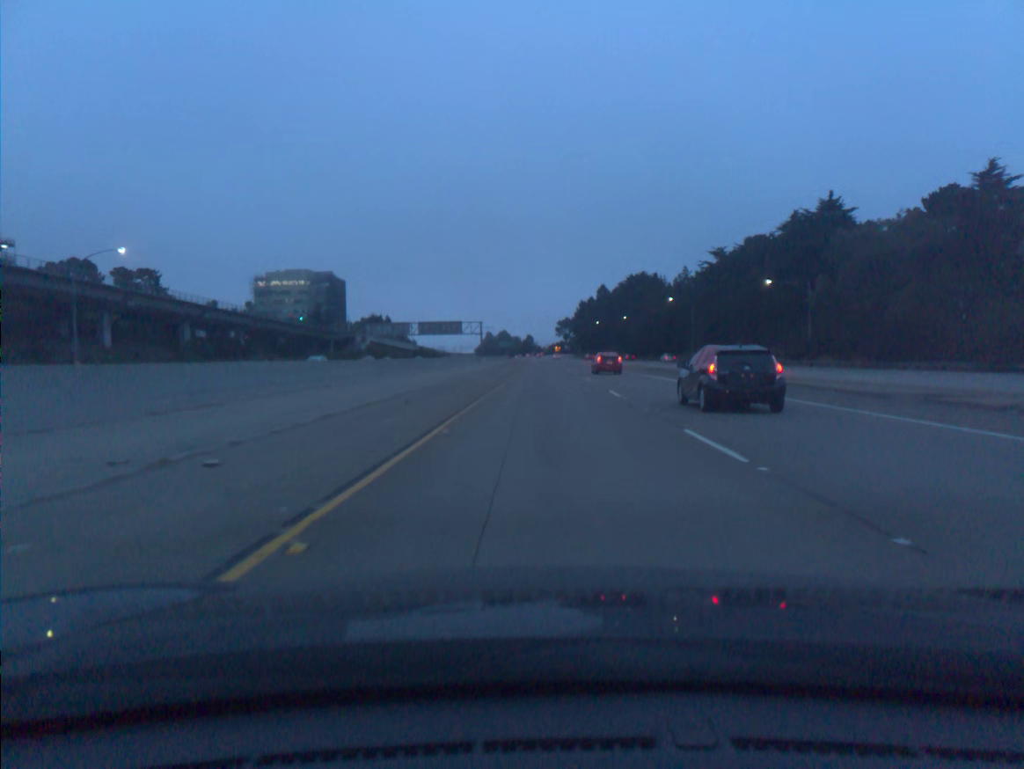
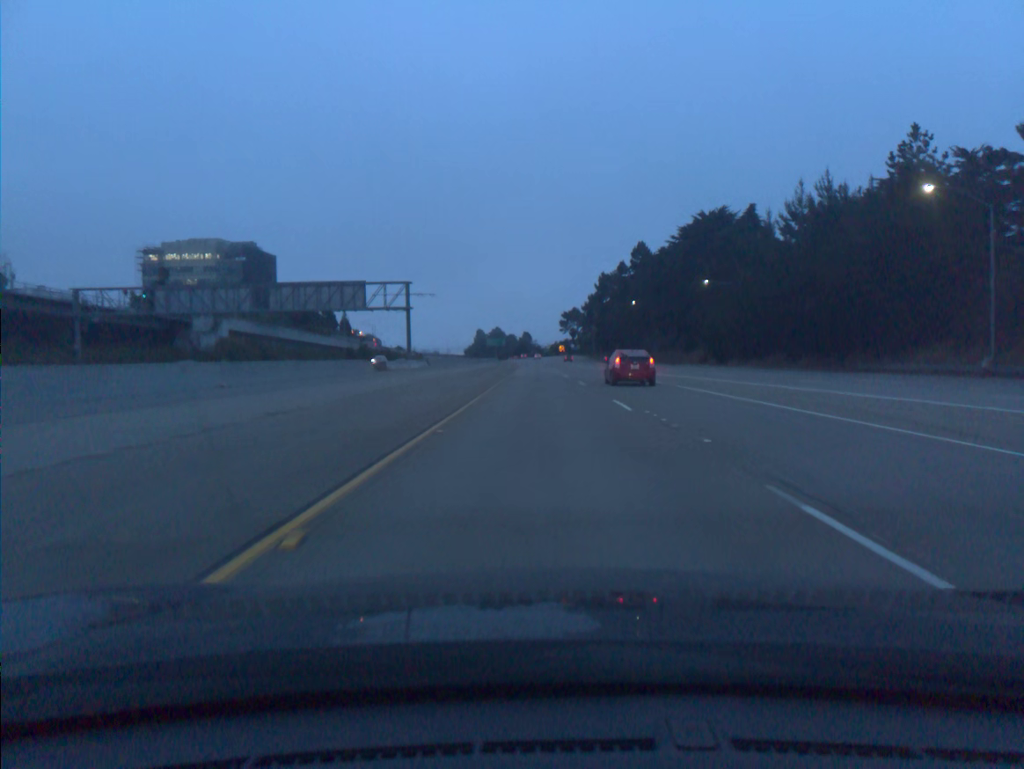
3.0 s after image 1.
(+0.3, +94.8) m; 0°
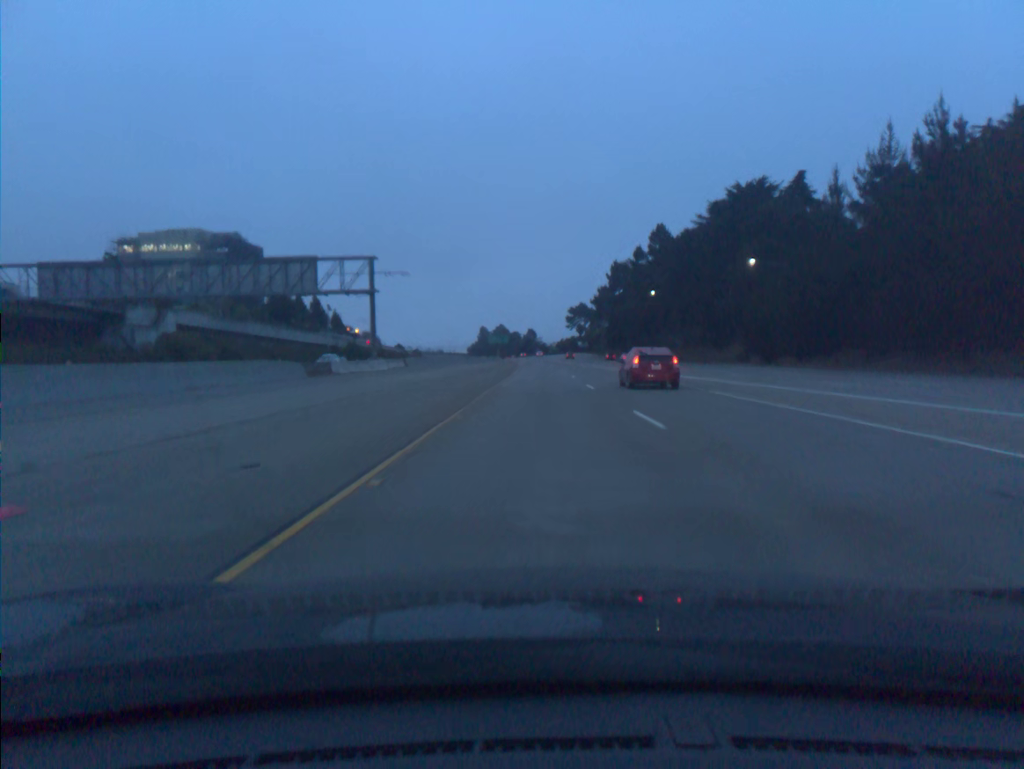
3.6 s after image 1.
(-0.1, +19.3) m; 0°
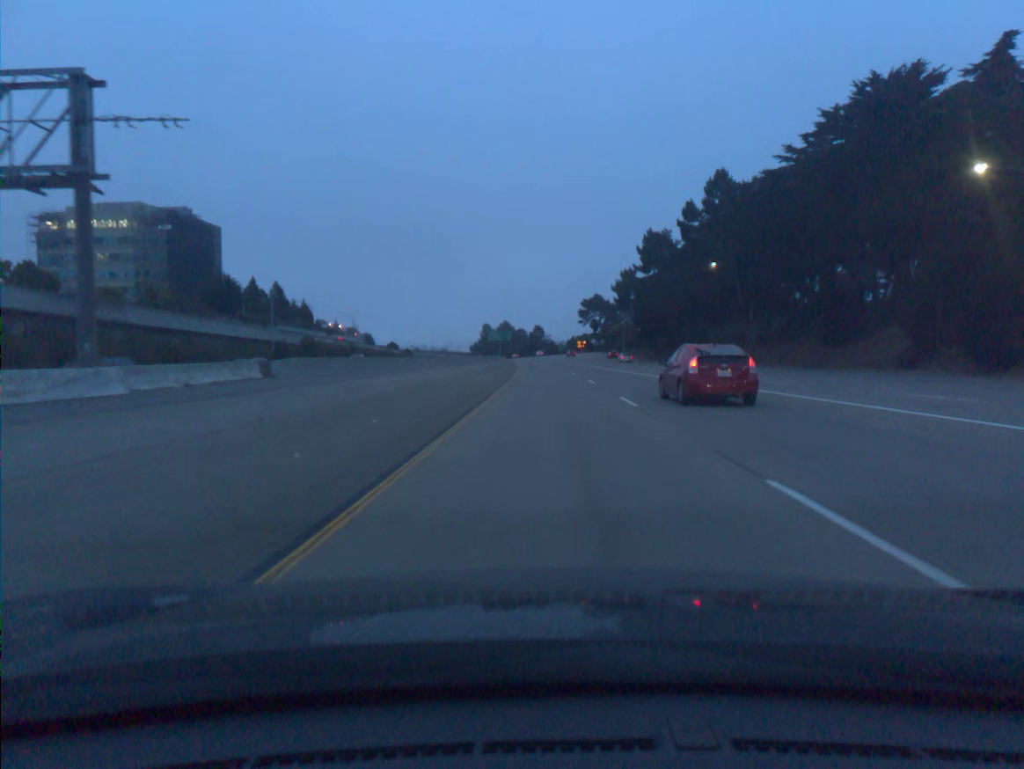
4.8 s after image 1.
(-0.3, +38.7) m; -1°
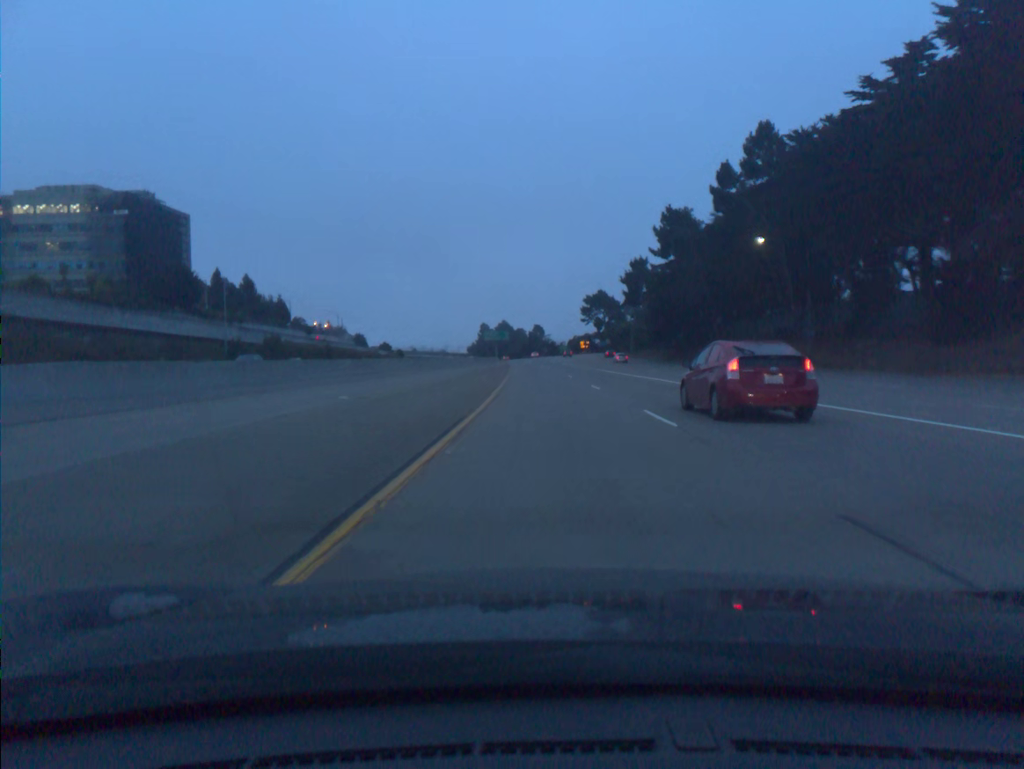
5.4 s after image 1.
(0.0, +19.4) m; 0°
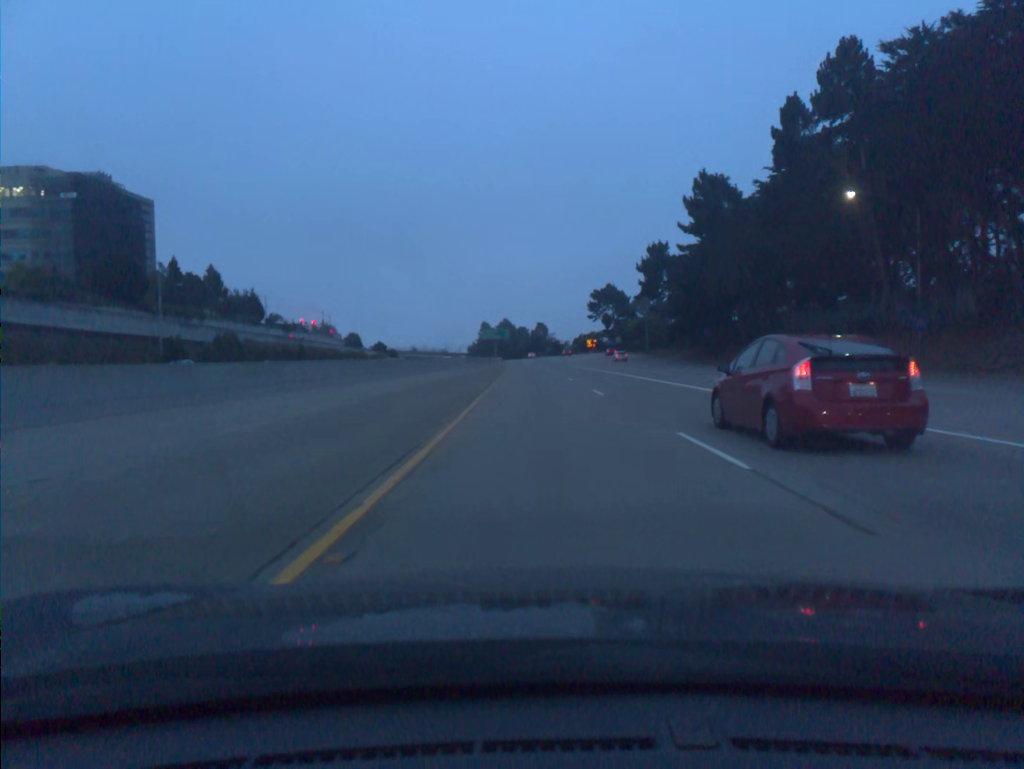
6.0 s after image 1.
(0.0, +19.5) m; 0°
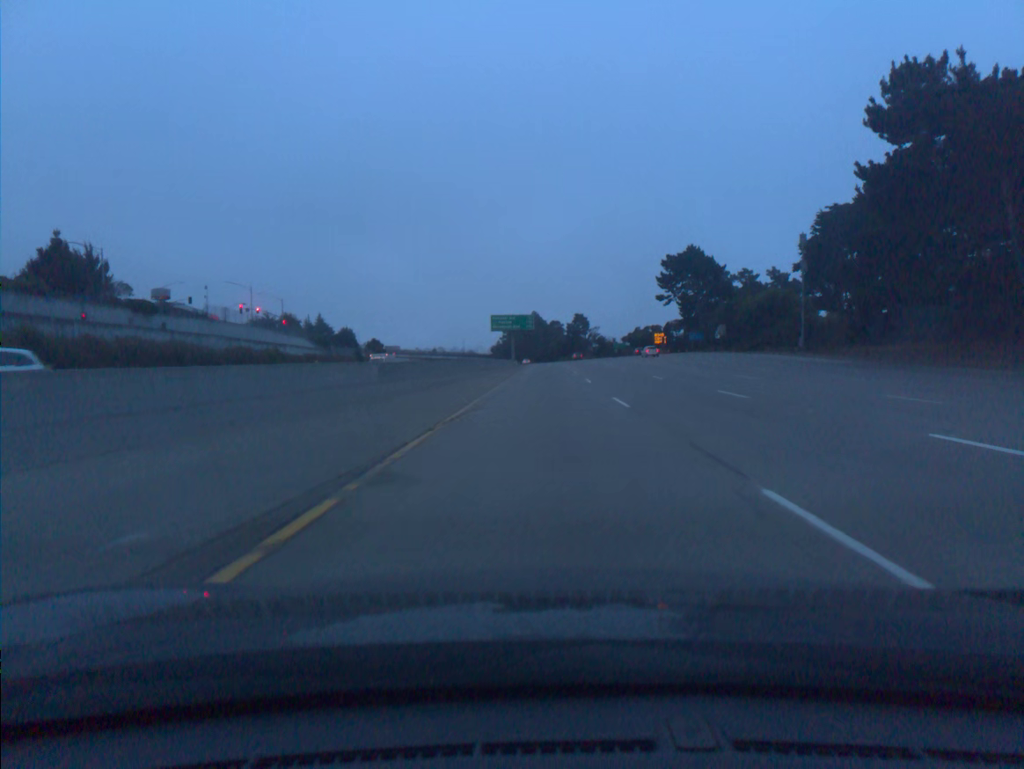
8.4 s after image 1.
(-1.7, +78.0) m; -2°
